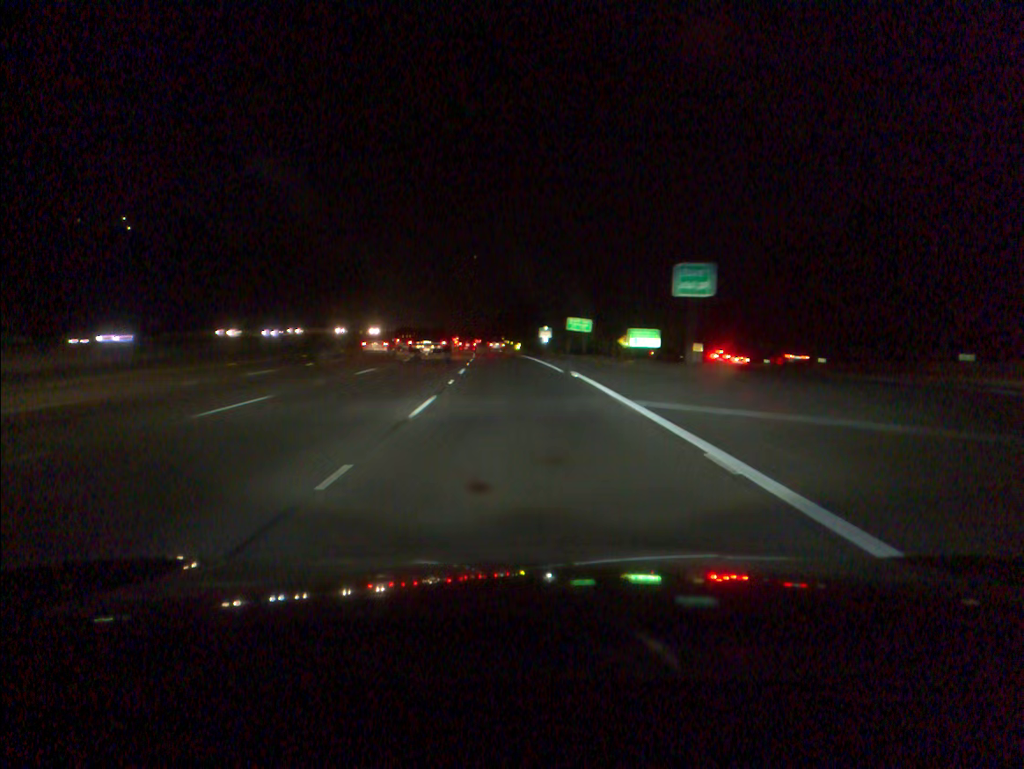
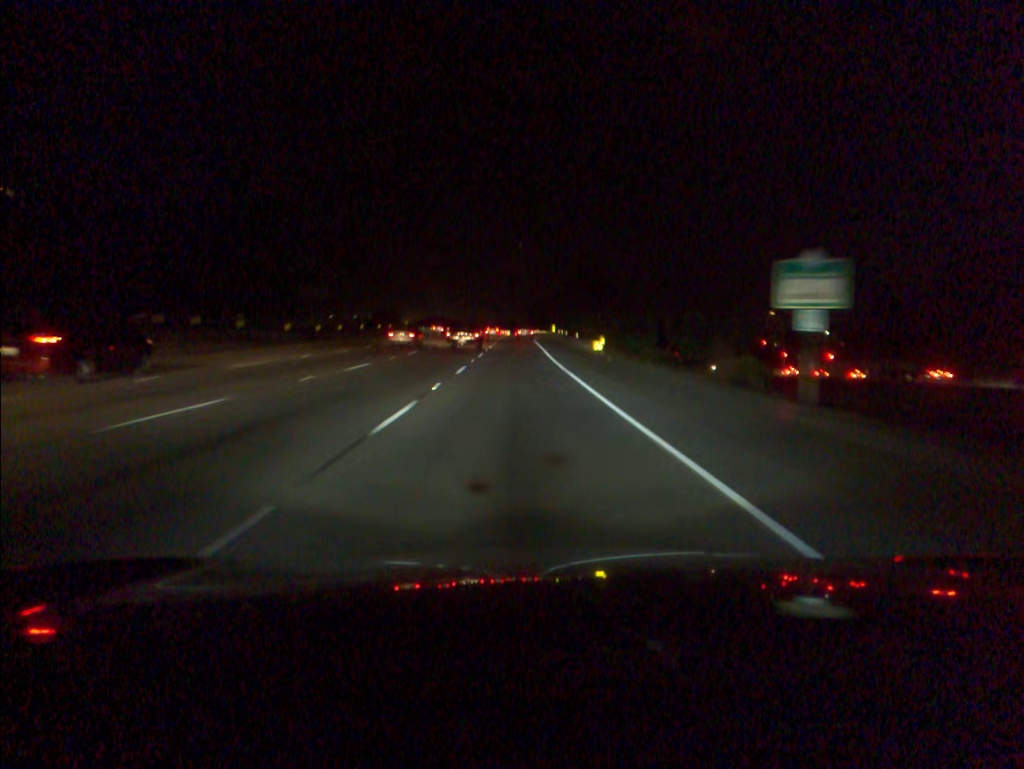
(-2.8, +75.6) m; -3°
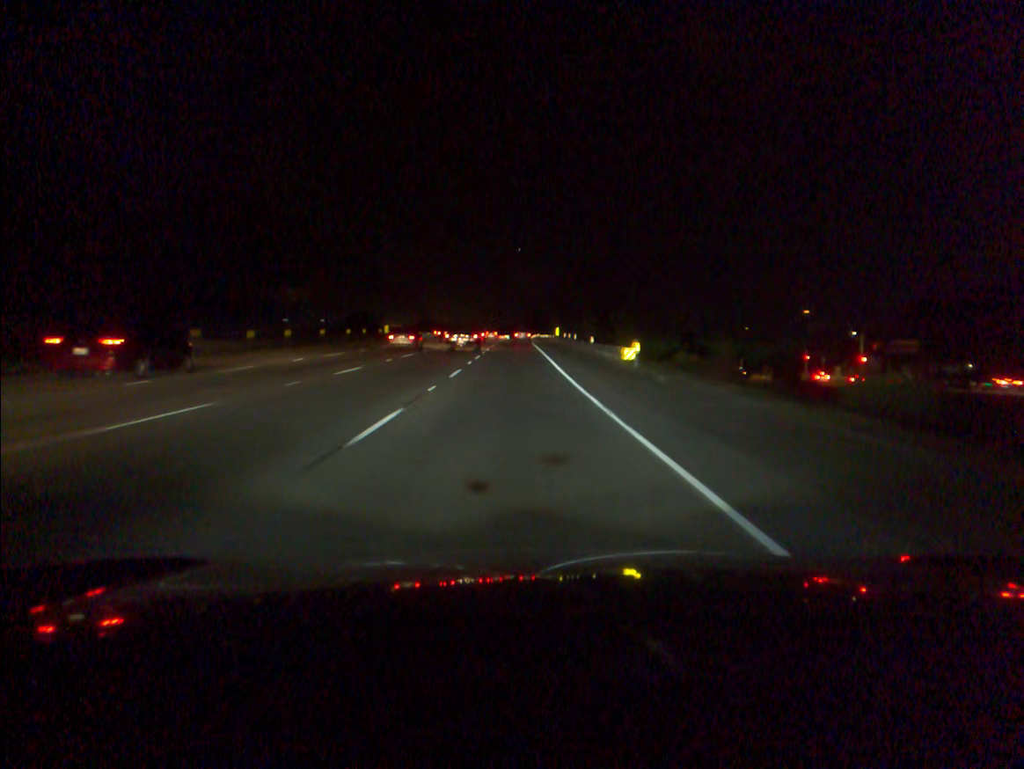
(0.0, +15.3) m; 0°
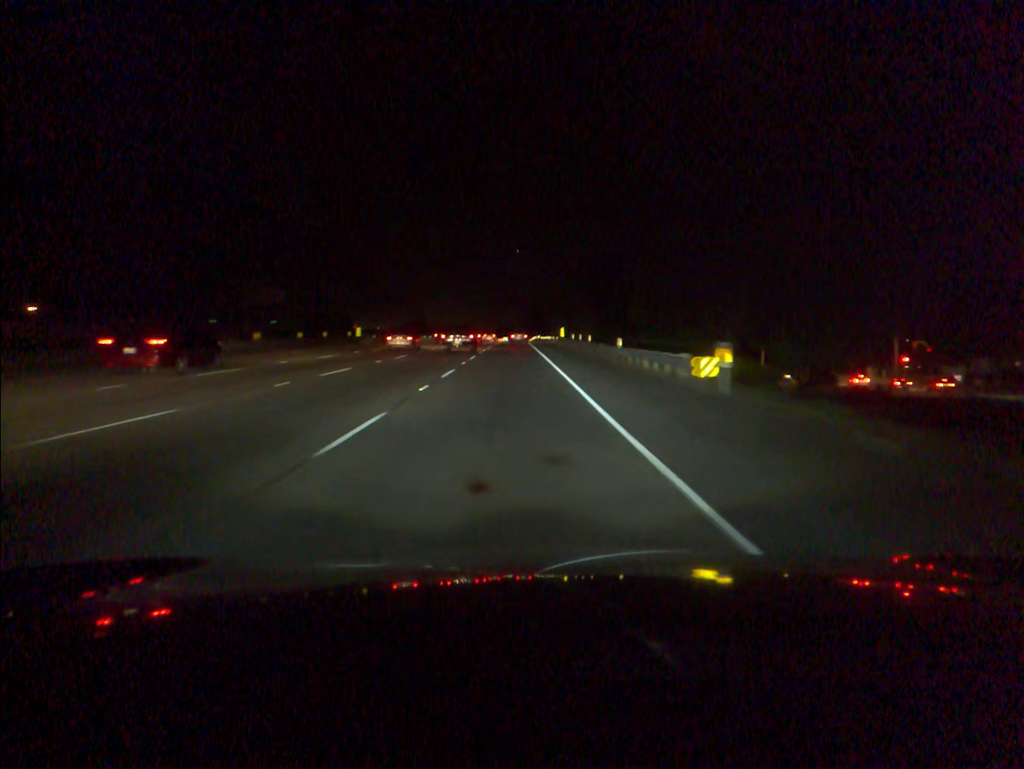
(0.0, +15.4) m; 0°
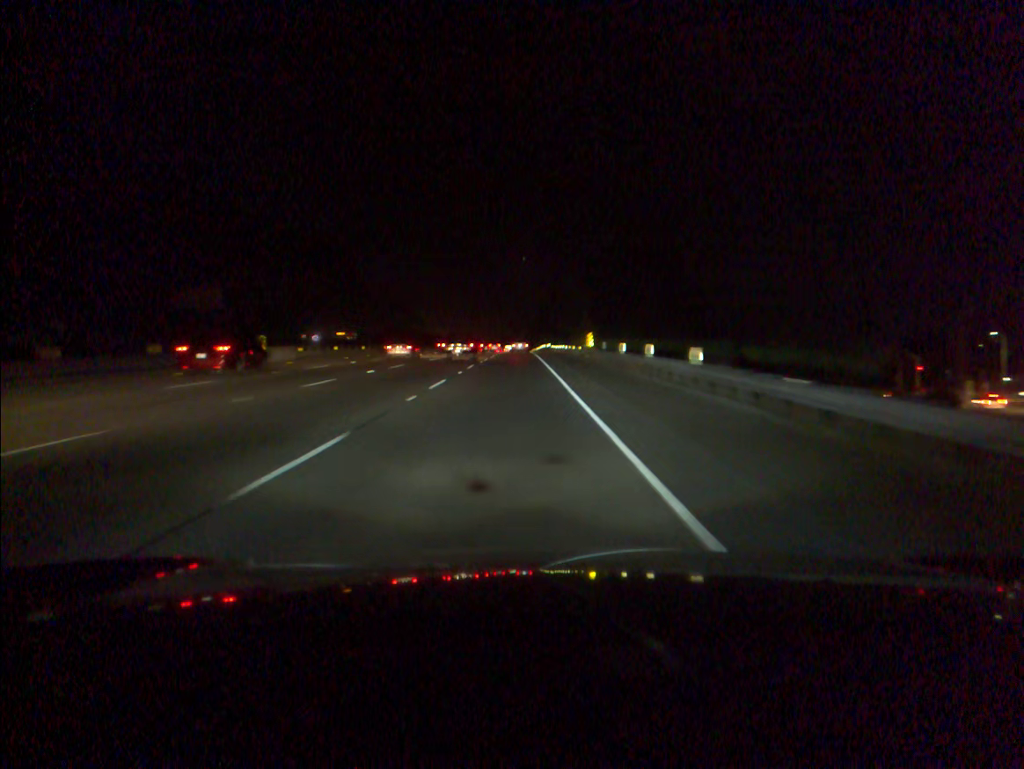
(-0.1, +31.2) m; -1°
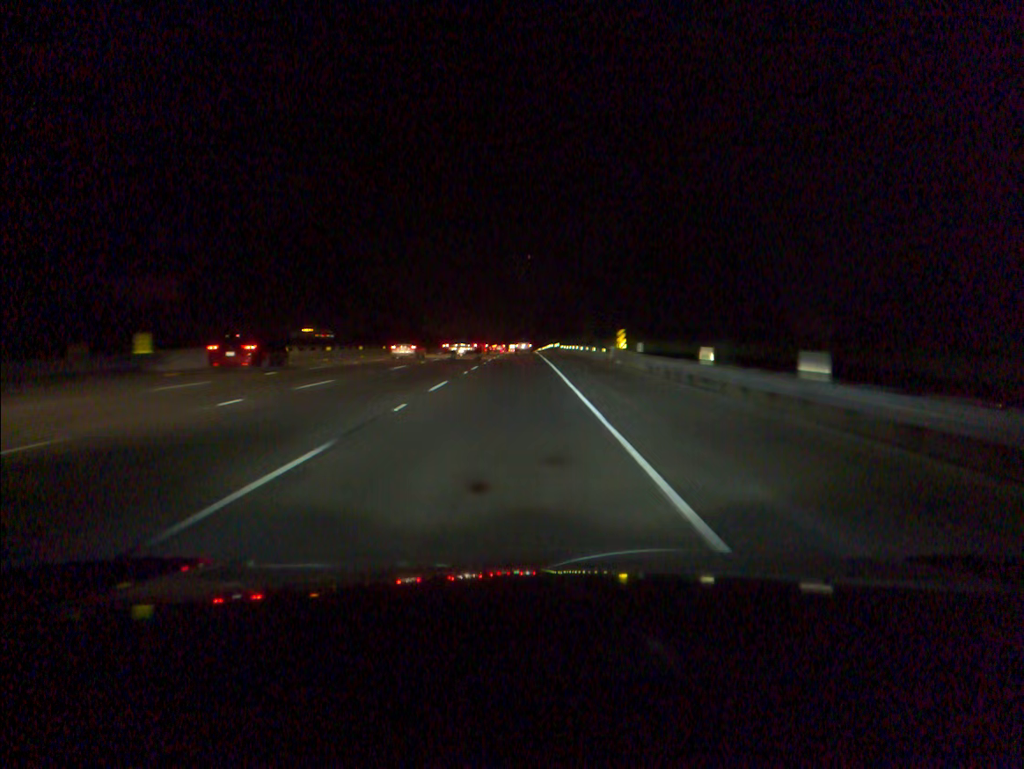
(-0.1, +15.7) m; 0°
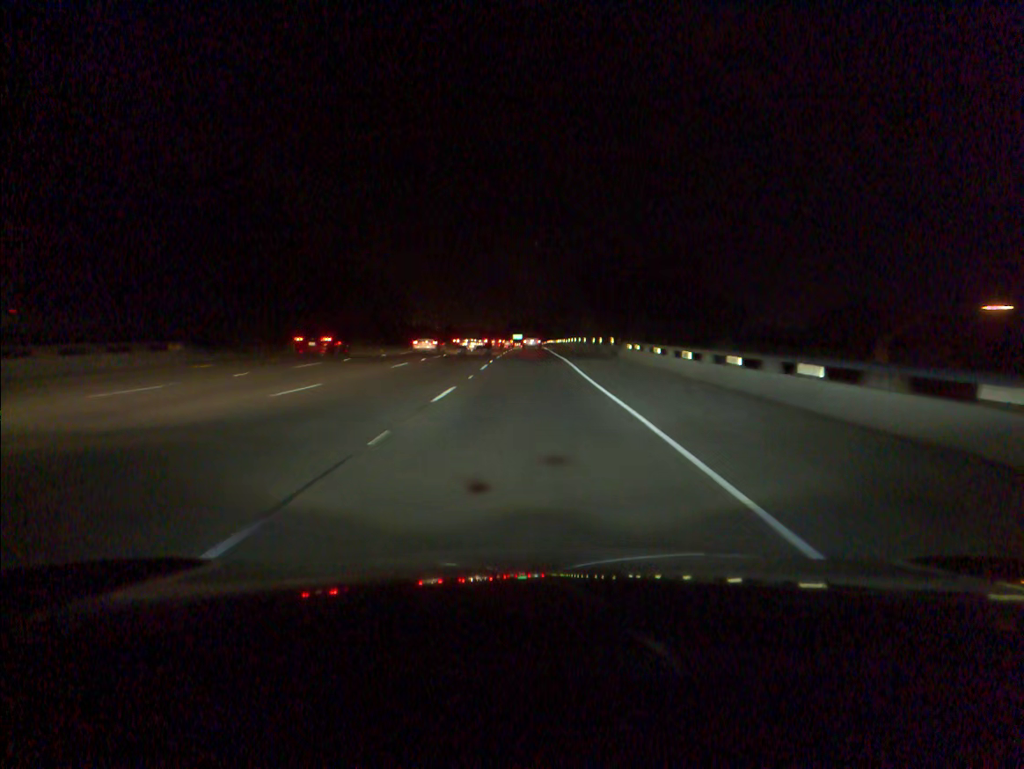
(-0.3, +63.2) m; 0°
